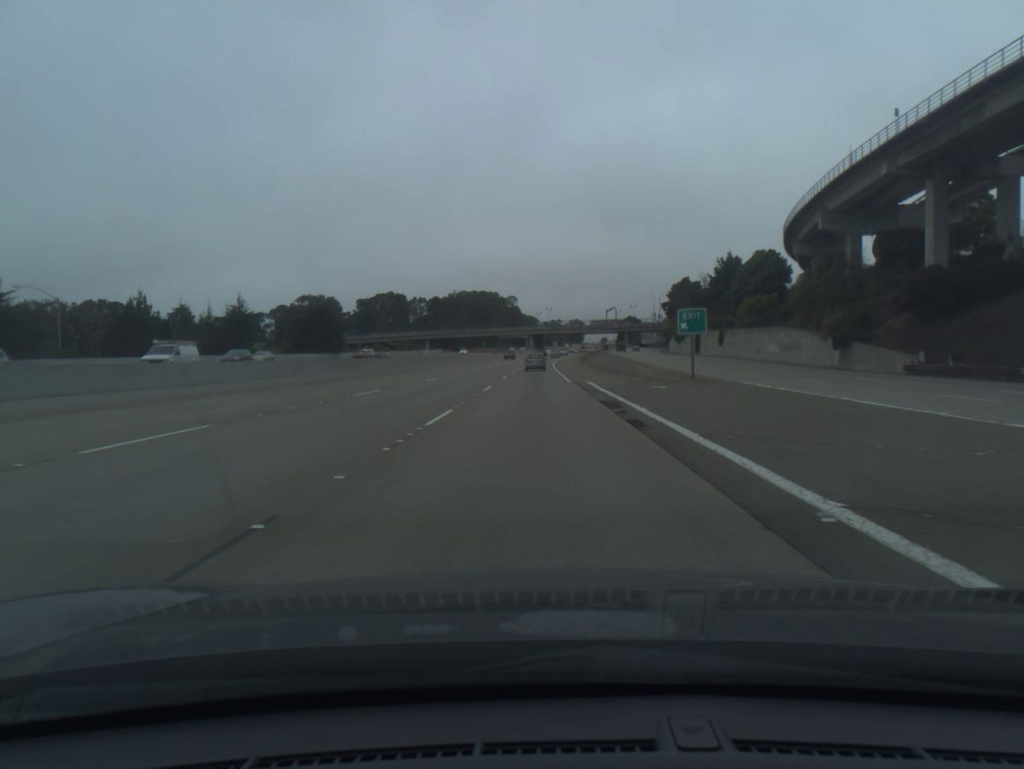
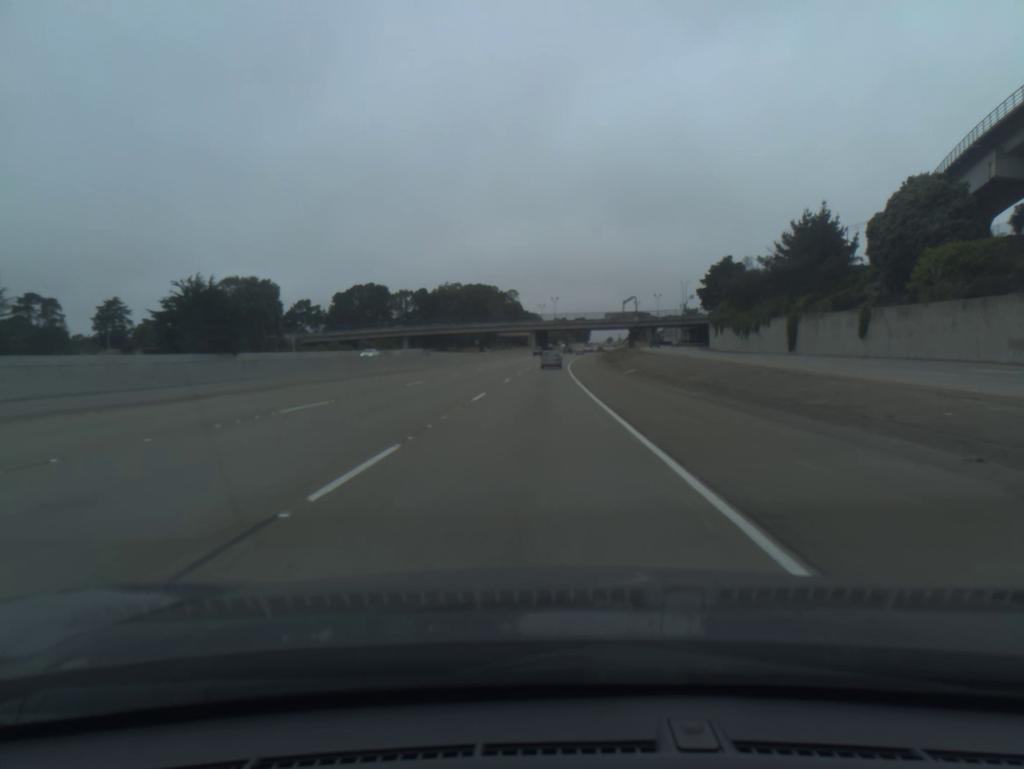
(0.0, +50.4) m; 0°
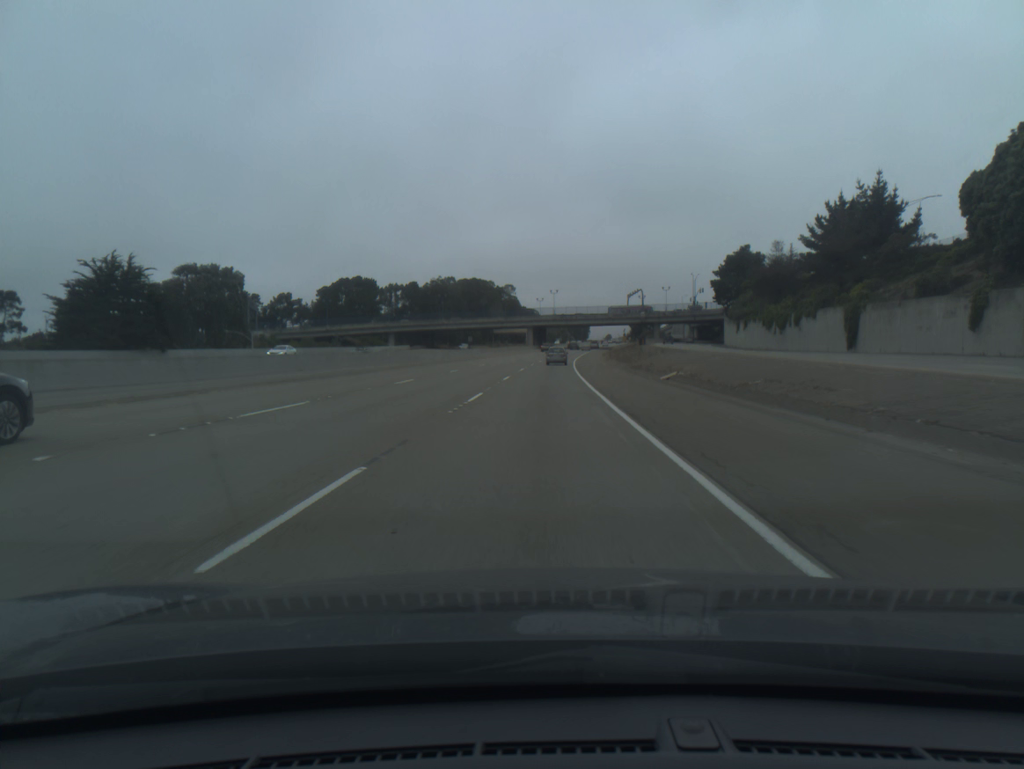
(0.0, +16.9) m; 0°
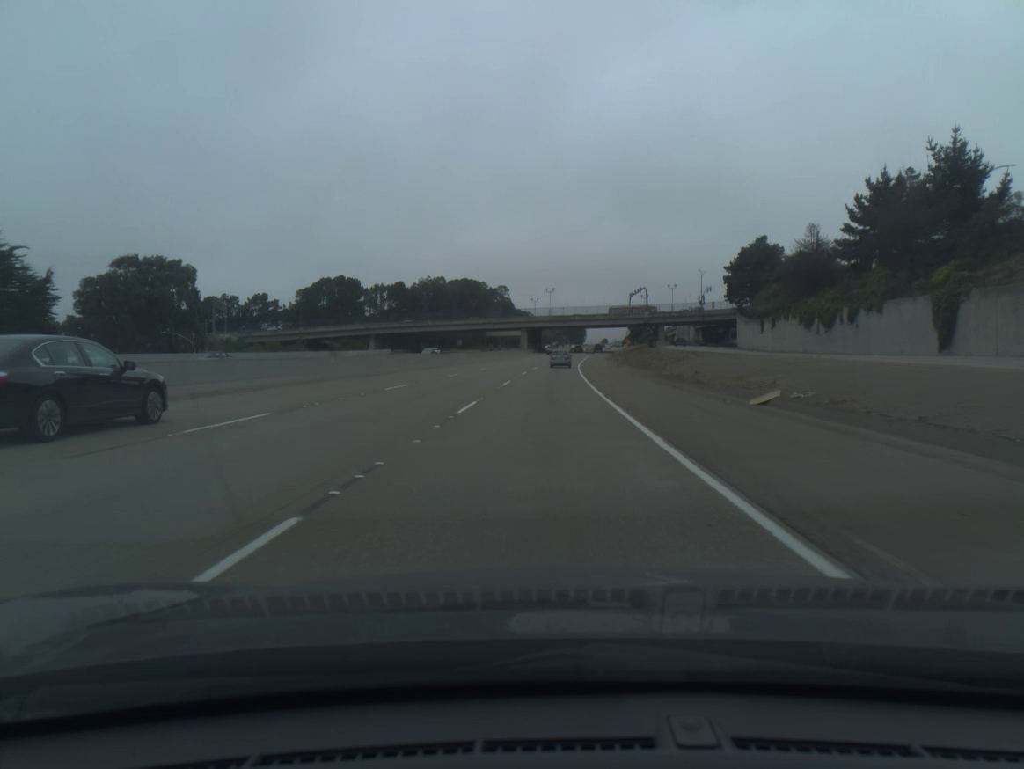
(+0.1, +16.9) m; 0°
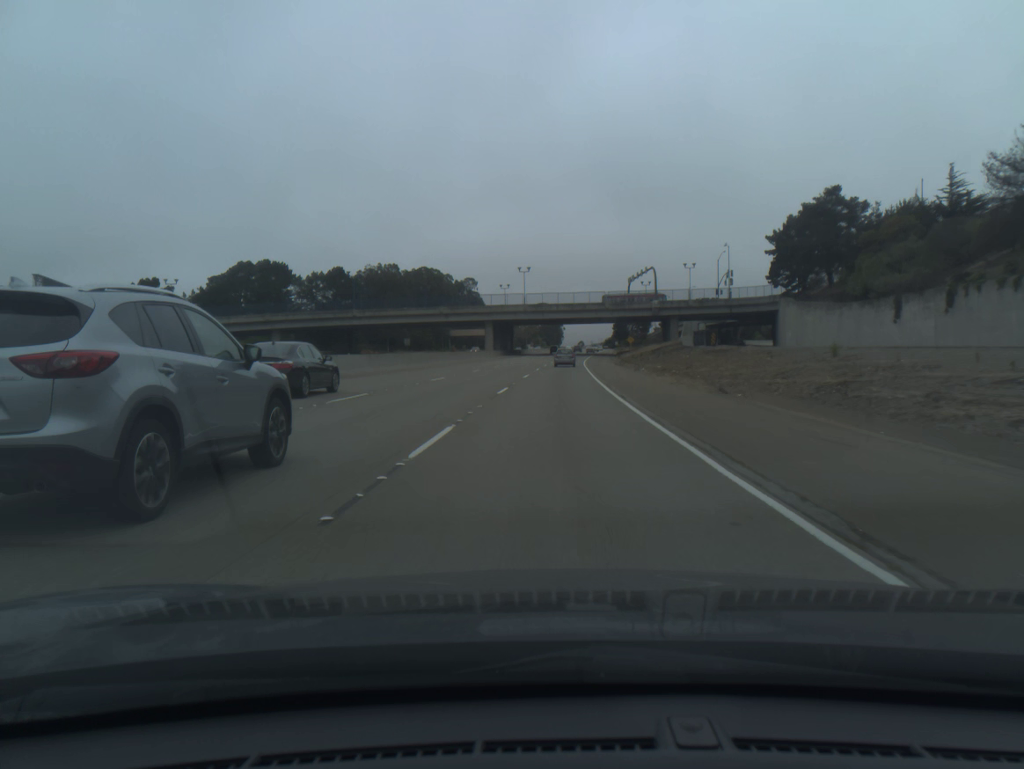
(+0.7, +50.7) m; +2°
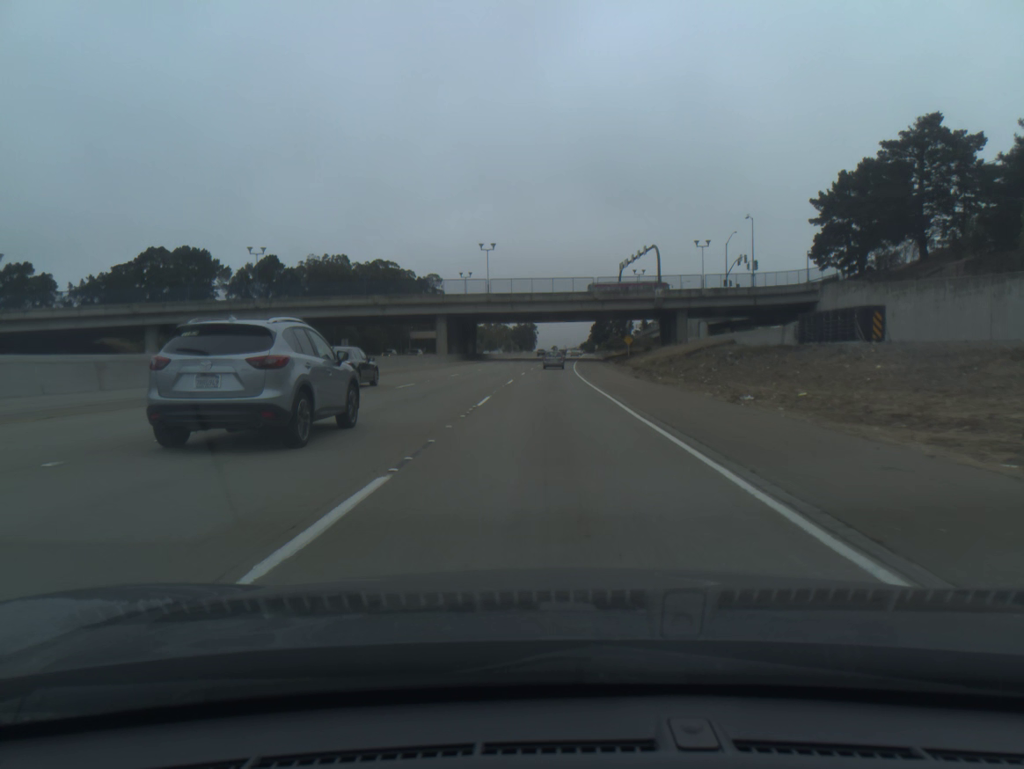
(+0.6, +33.8) m; +2°
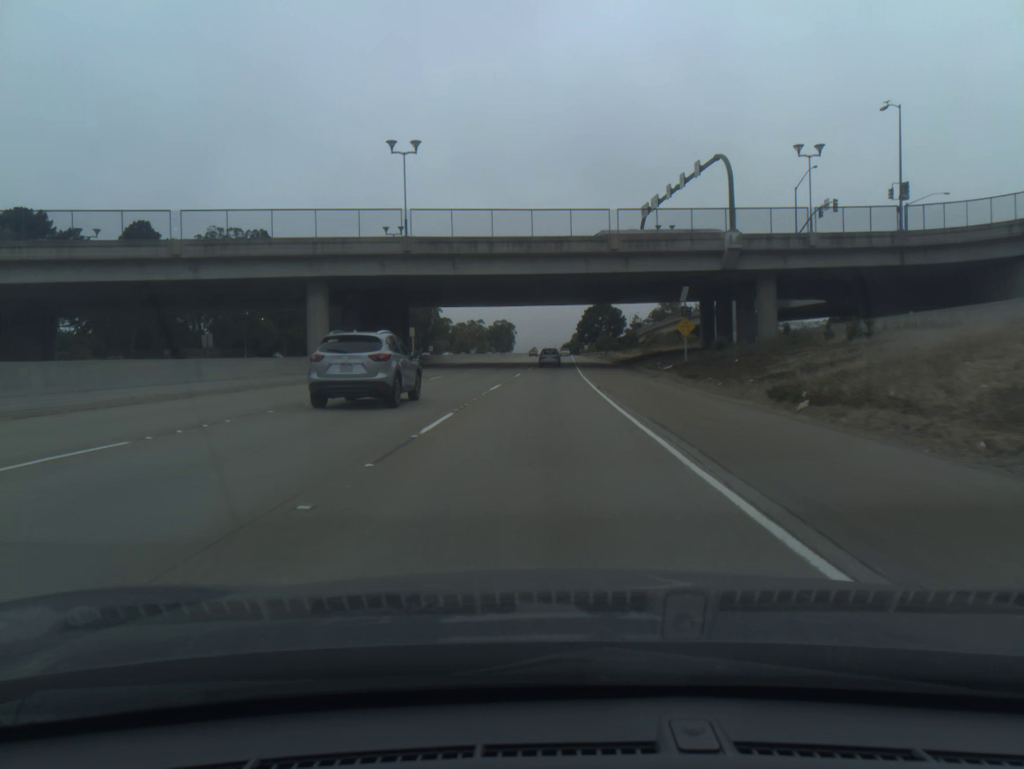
(+0.8, +50.5) m; +2°
